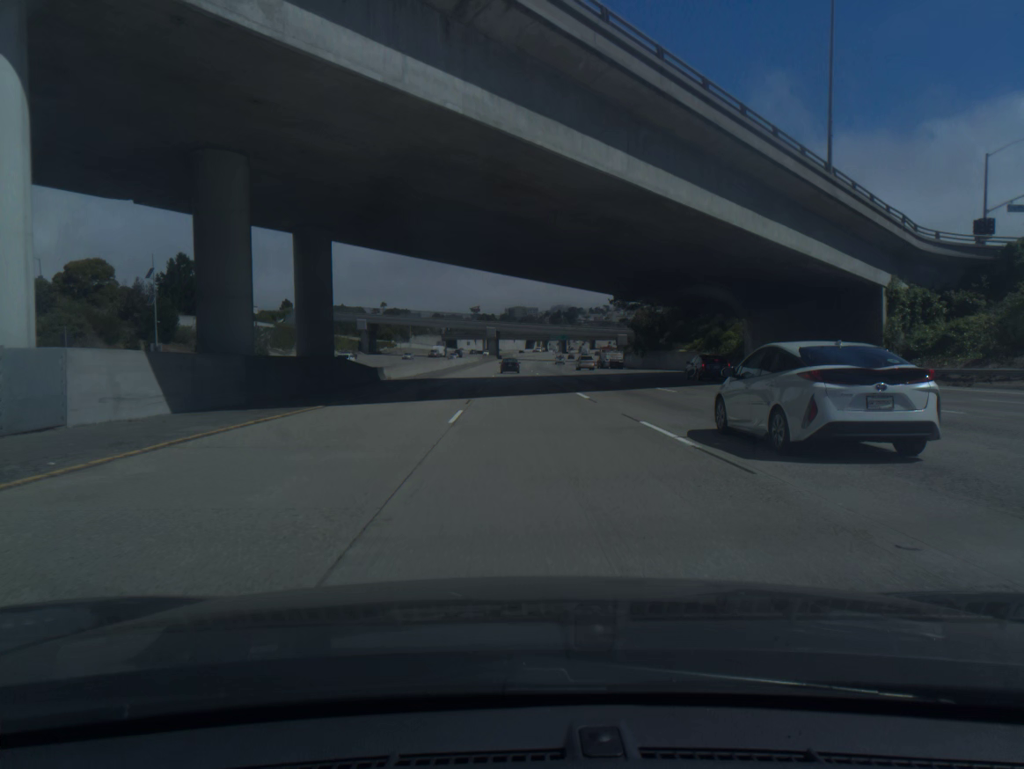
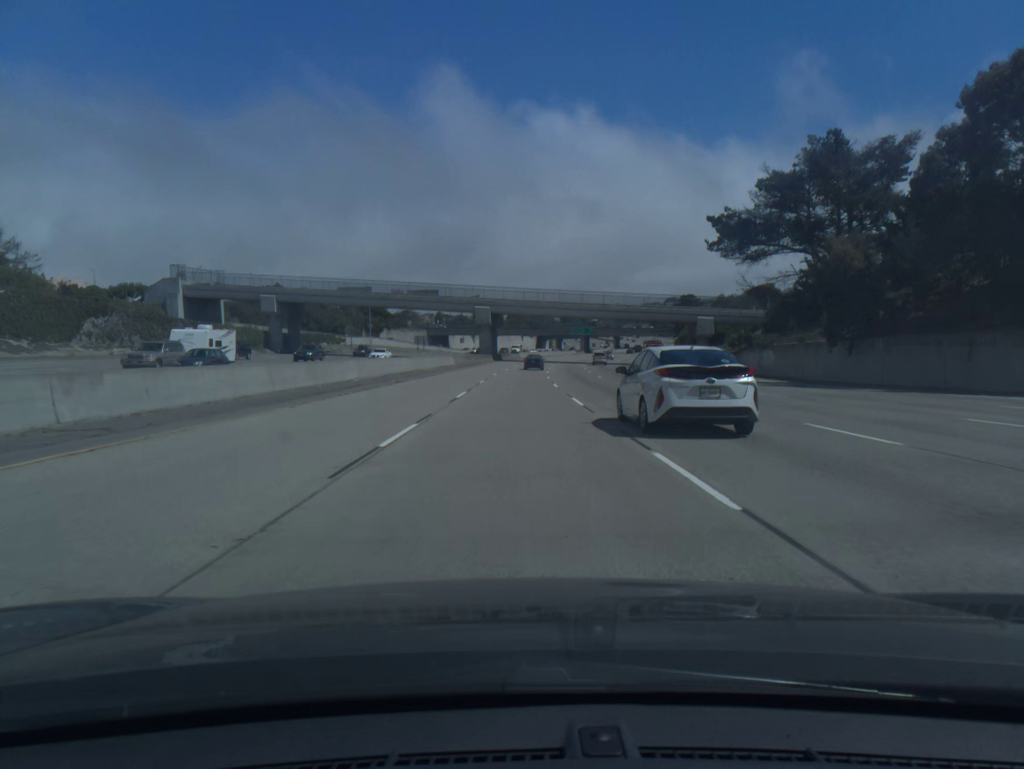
(-0.1, +74.7) m; -1°
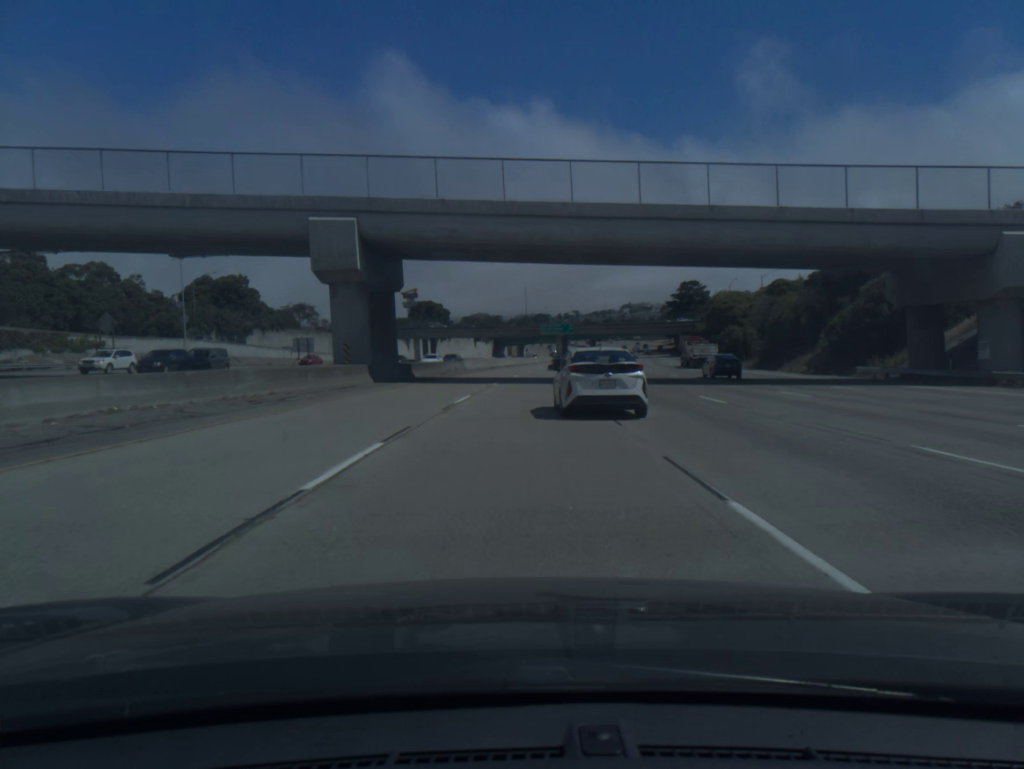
(+1.0, +75.0) m; +3°
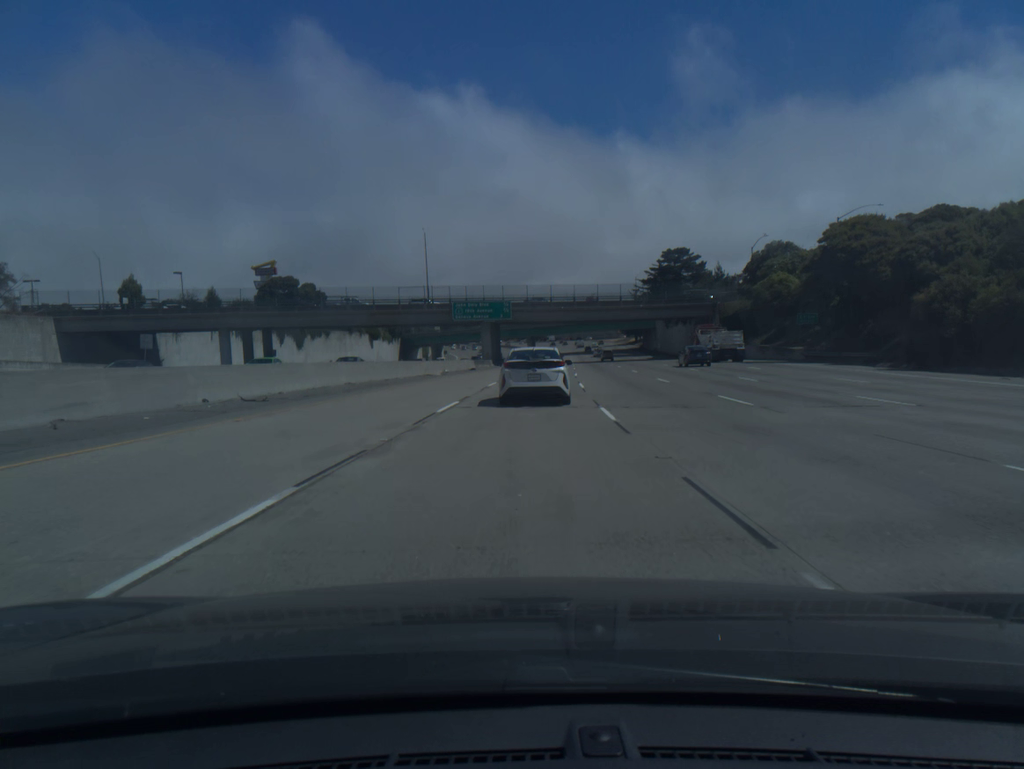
(+4.2, +74.3) m; +5°
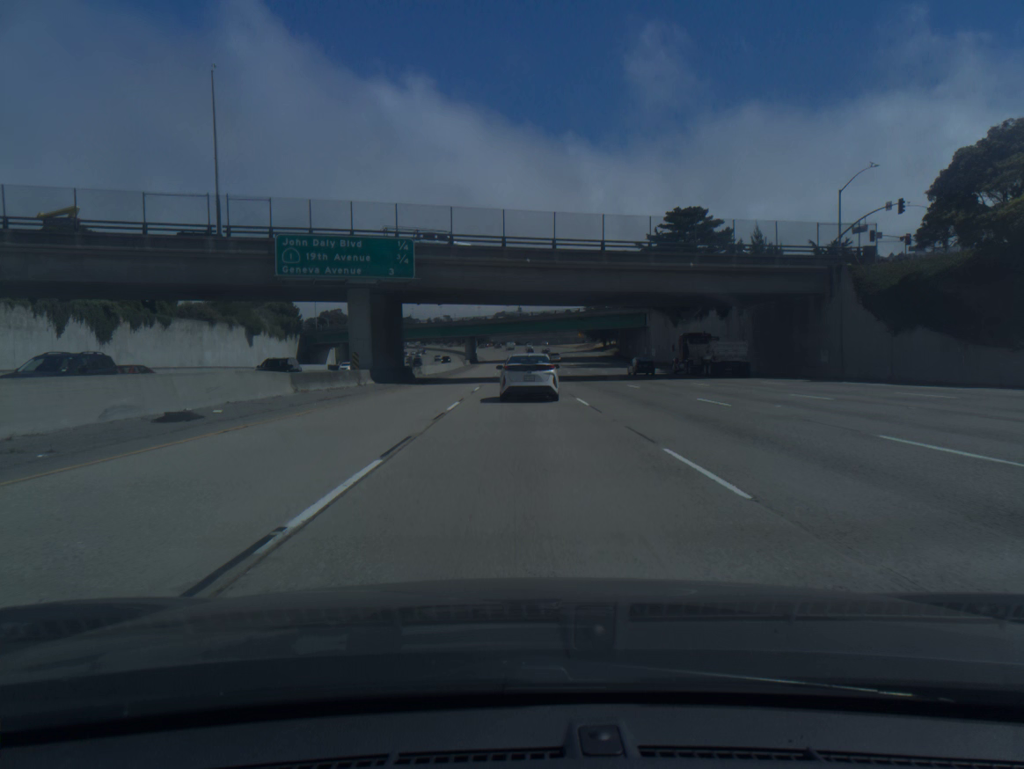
(+1.8, +54.2) m; +4°
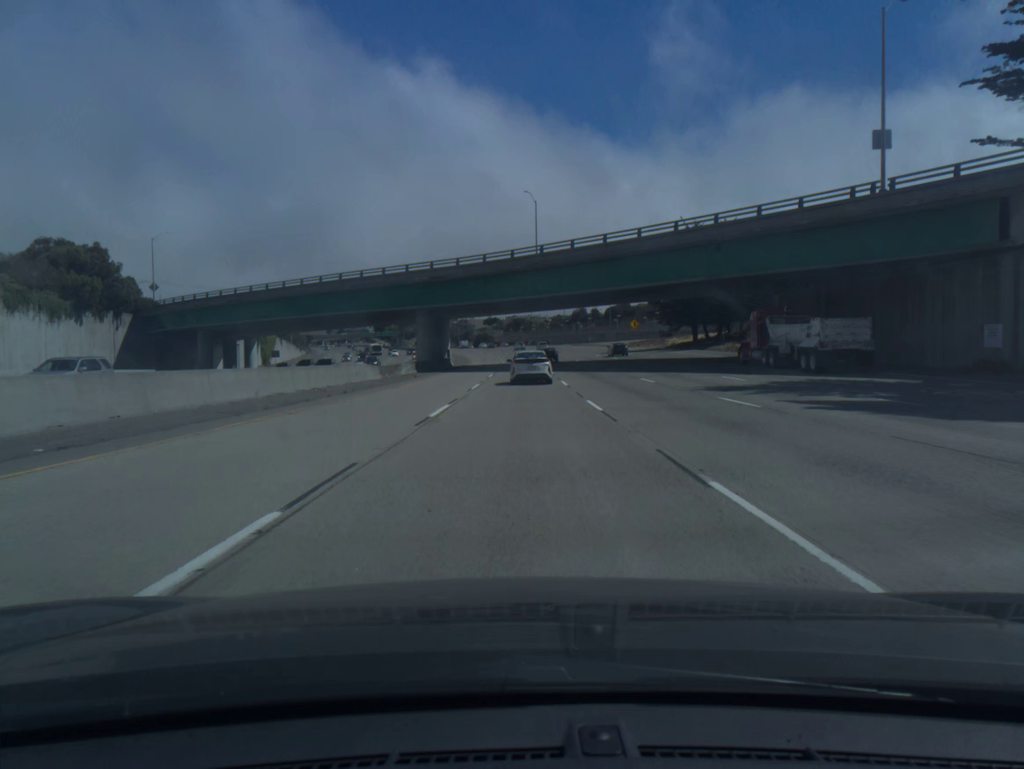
(-0.2, +88.5) m; -1°
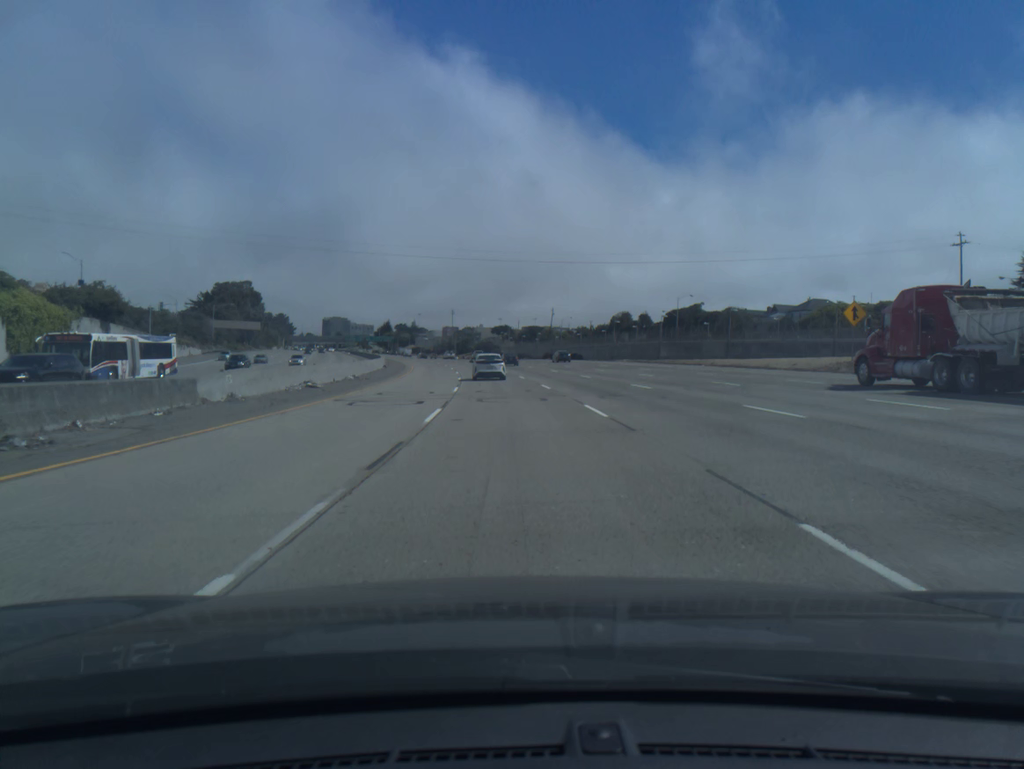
(+0.2, +87.4) m; -1°
